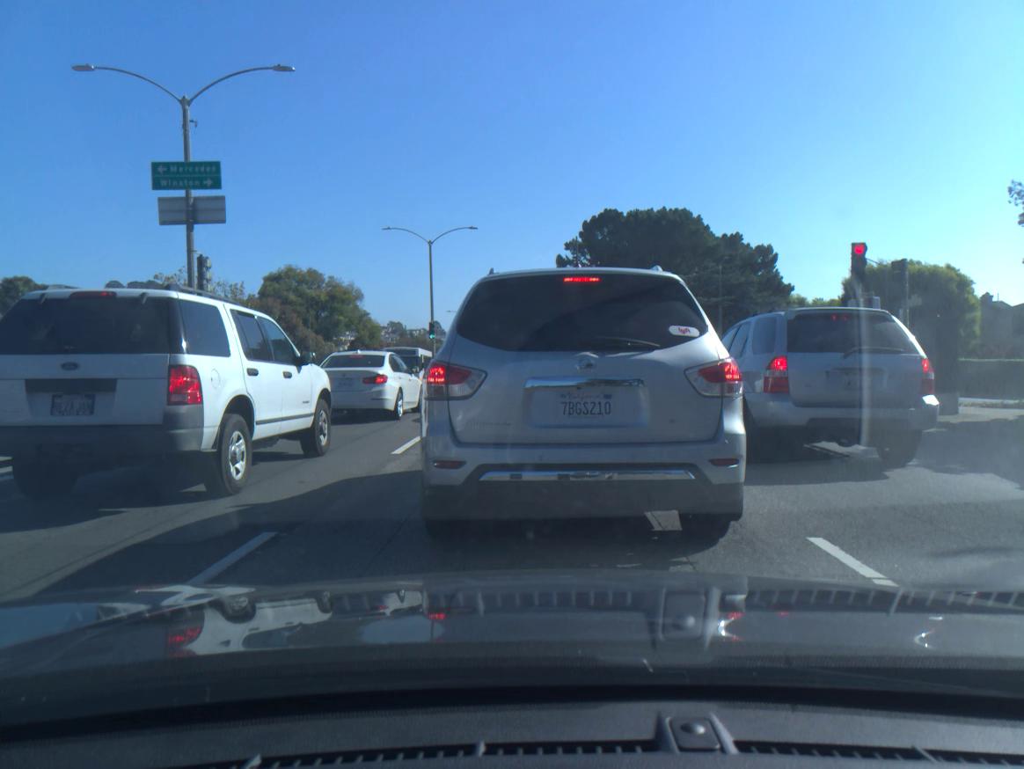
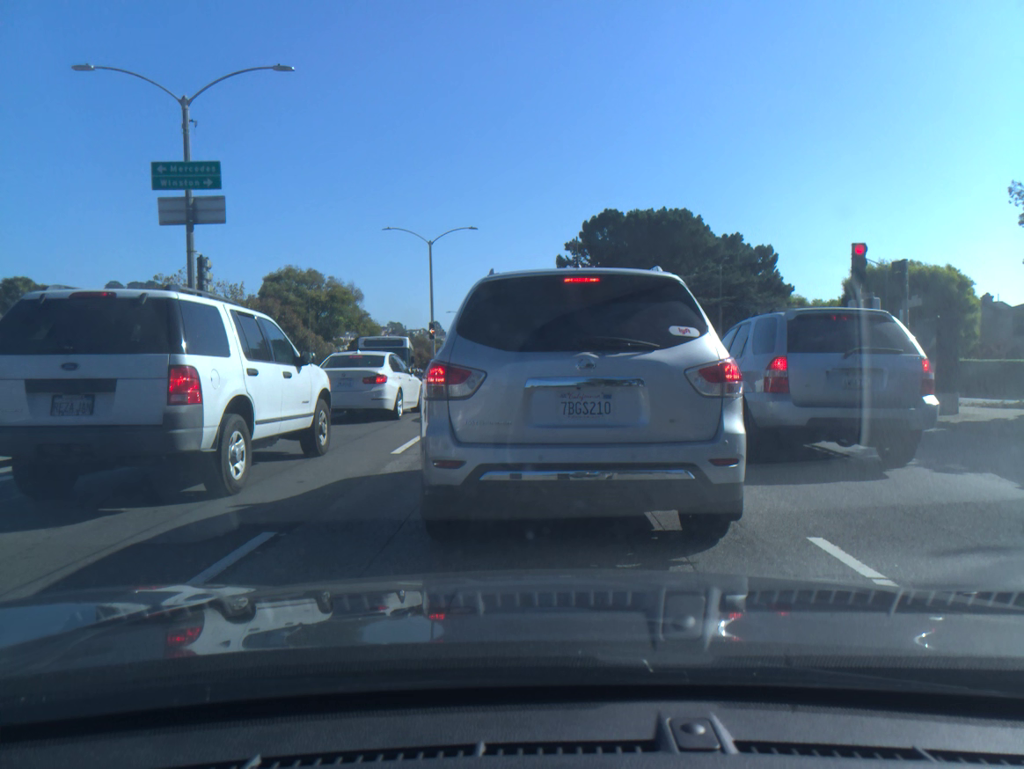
(0.0, +0.1) m; 0°
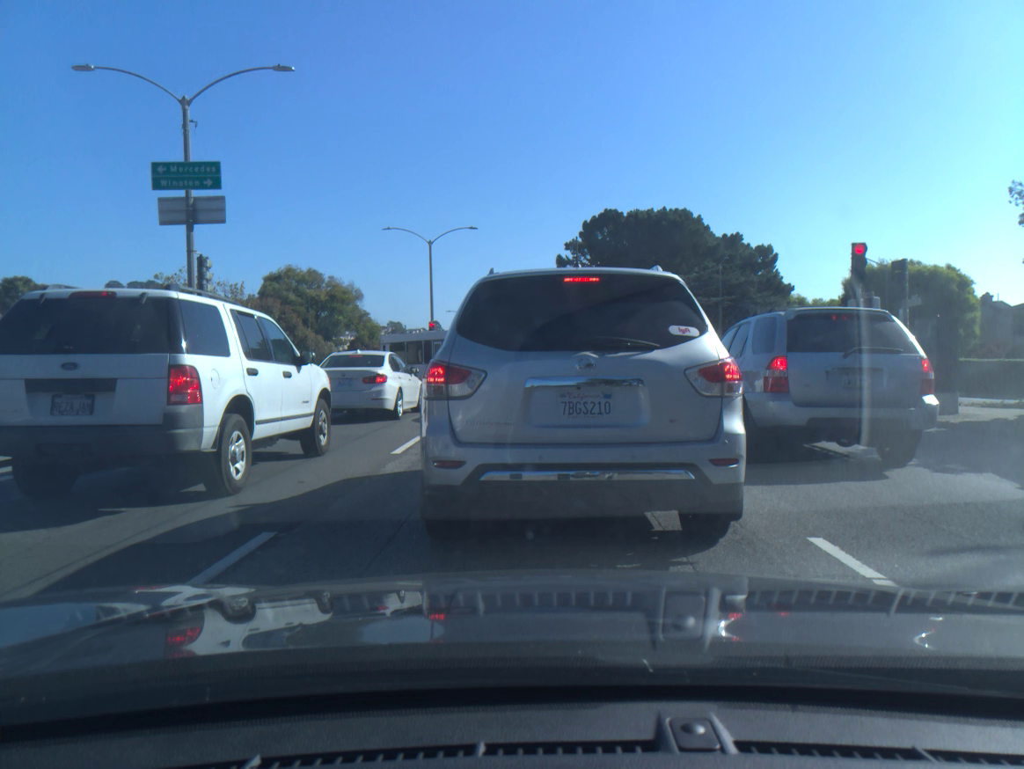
(0.0, 0.0) m; 0°
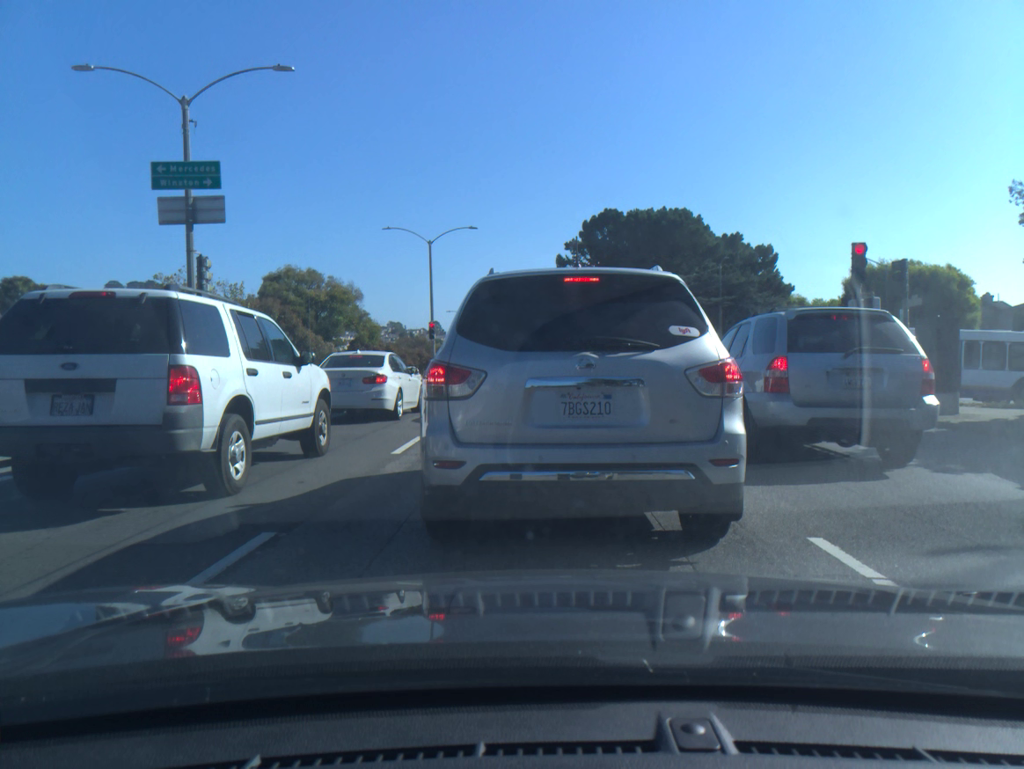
(0.0, 0.0) m; 0°
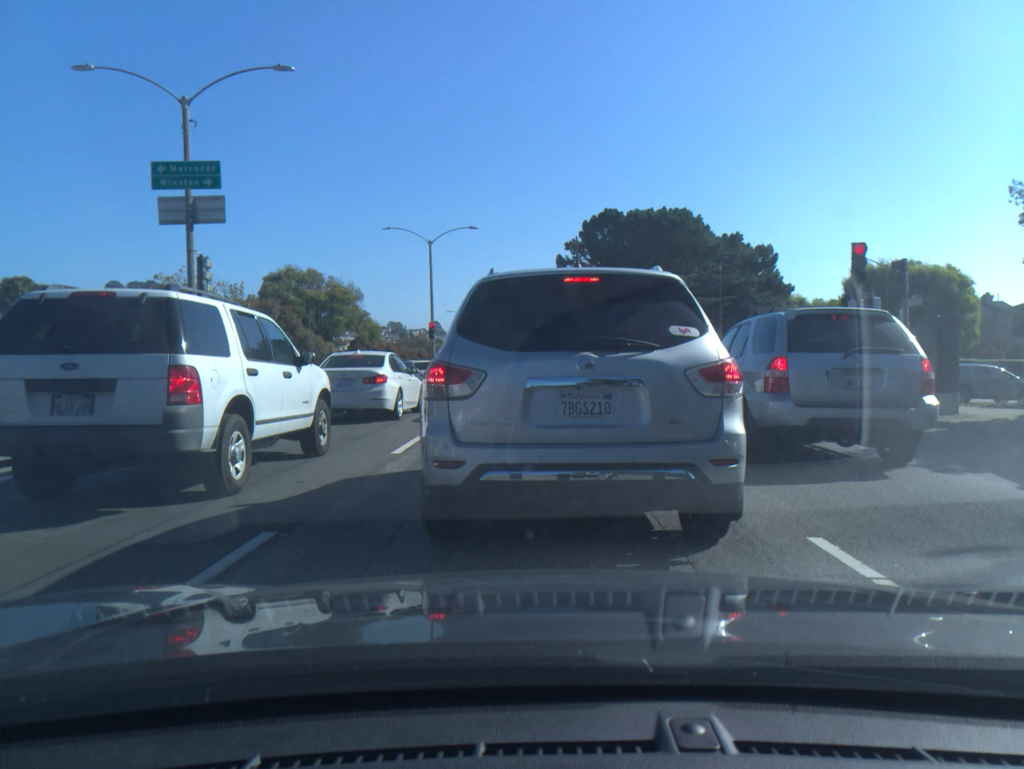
(0.0, 0.0) m; 0°
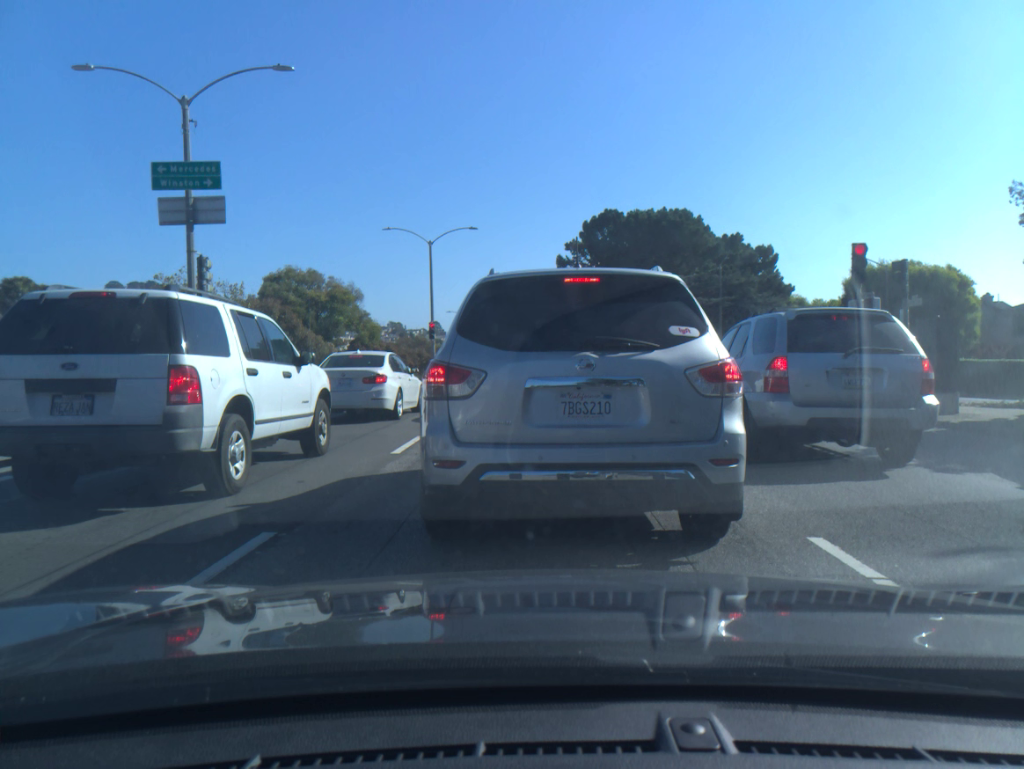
(0.0, 0.0) m; 0°
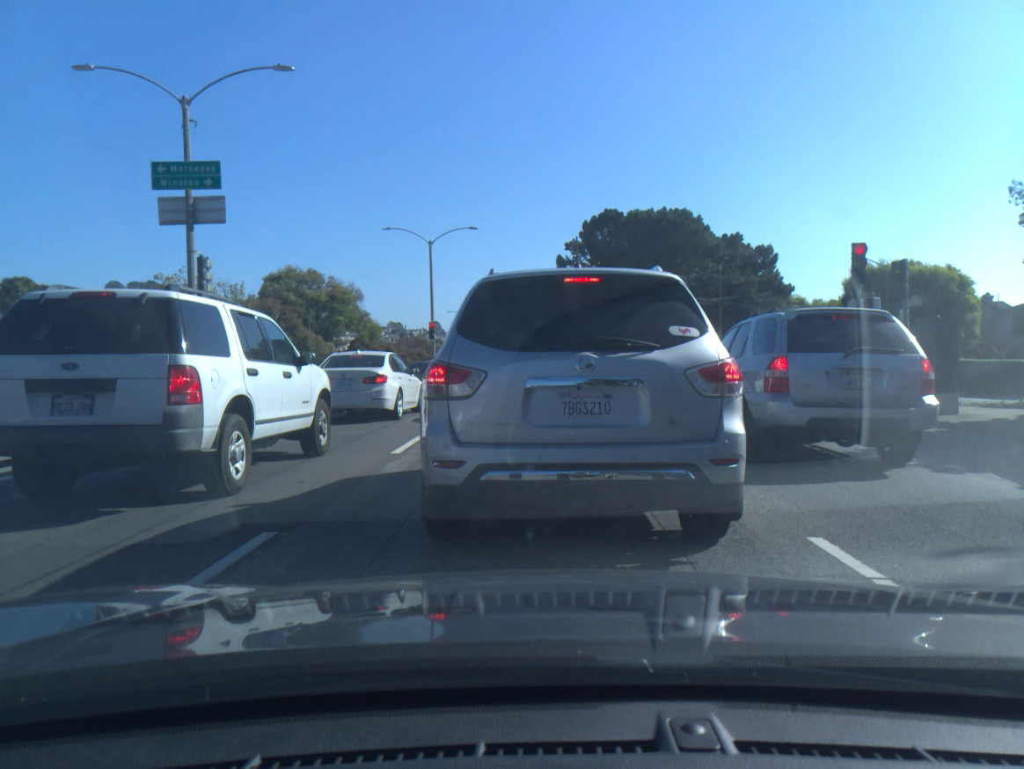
(0.0, 0.0) m; 0°
